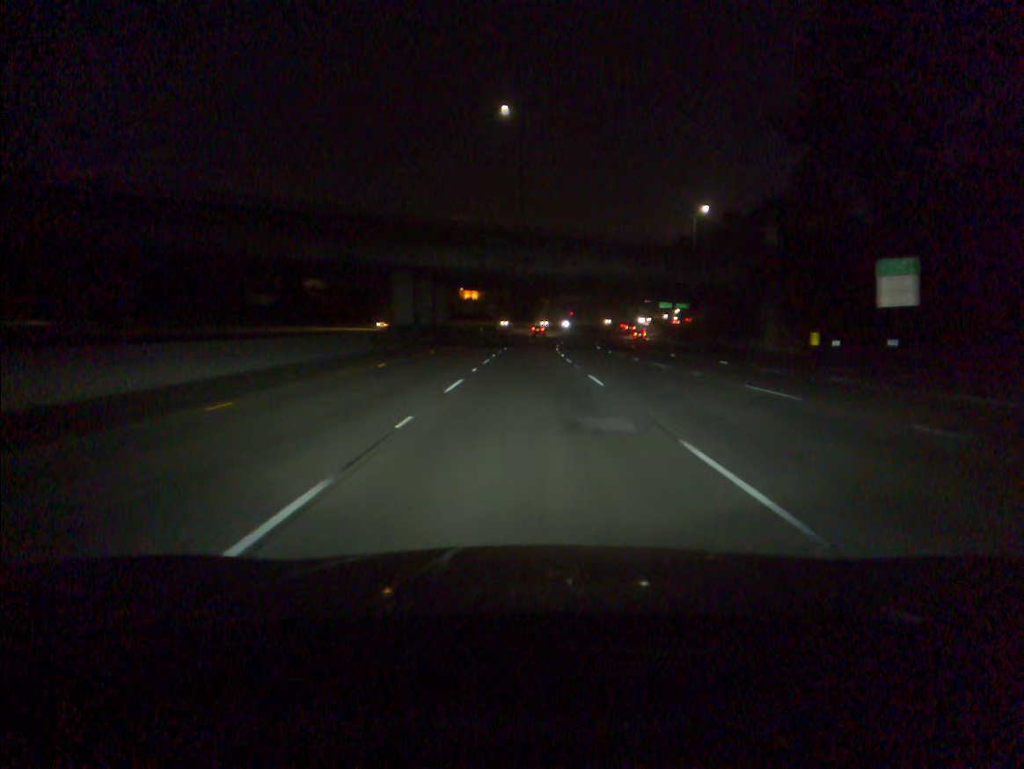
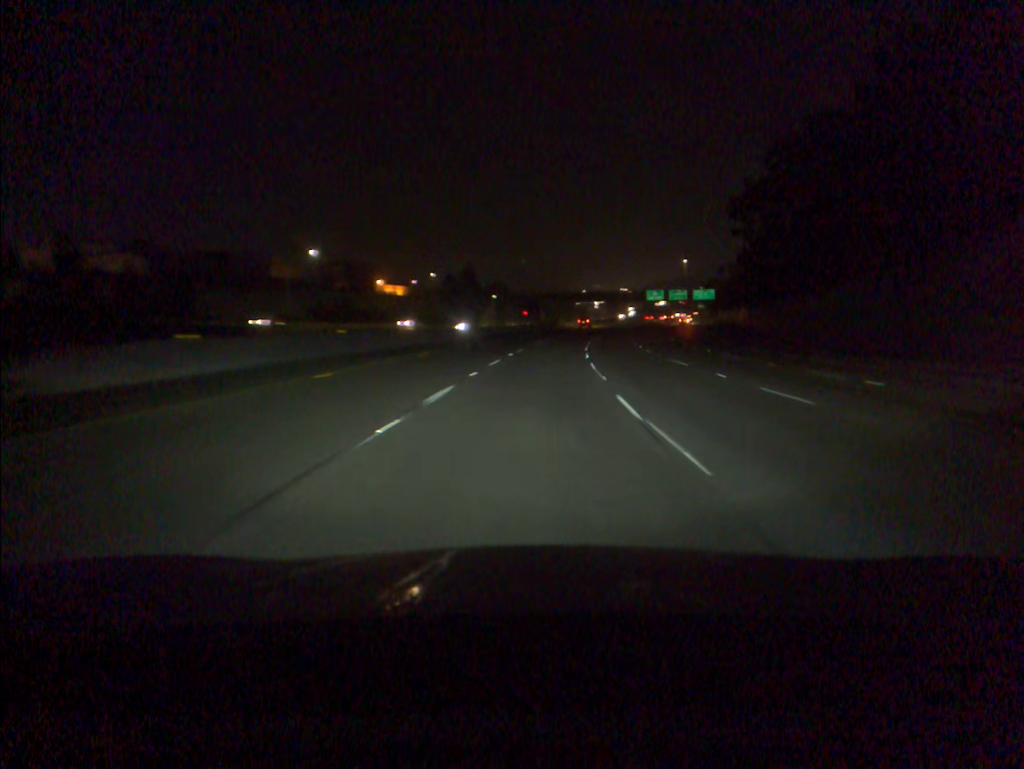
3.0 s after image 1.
(+1.2, +80.6) m; +4°
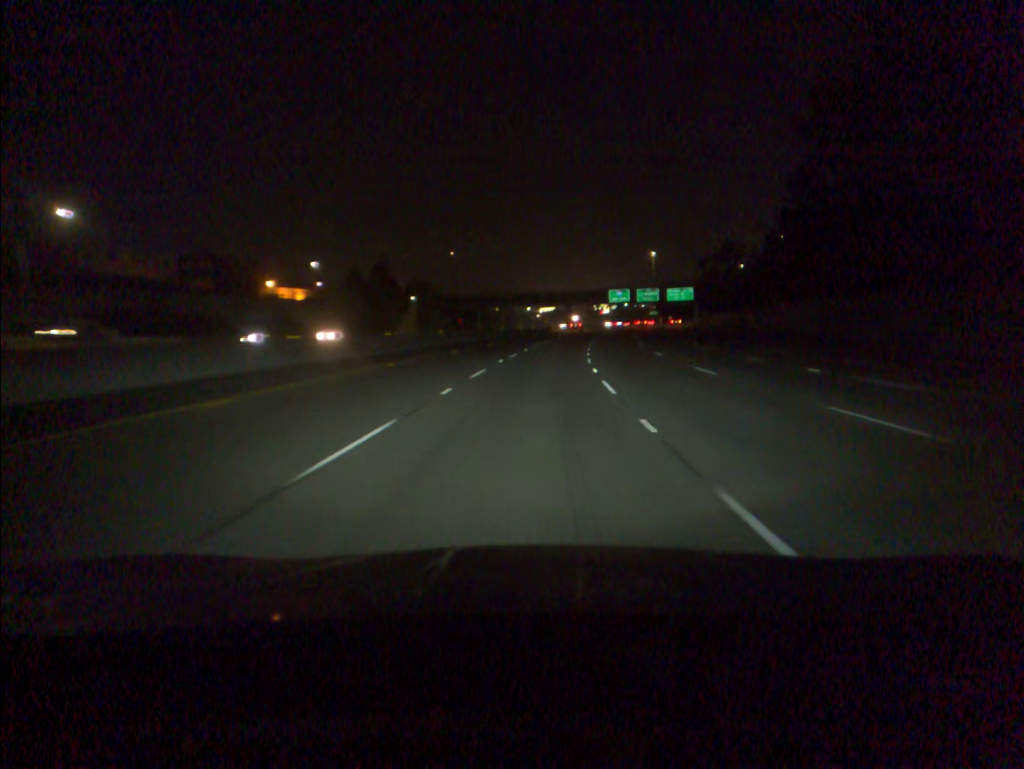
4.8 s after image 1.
(+2.0, +49.6) m; +4°
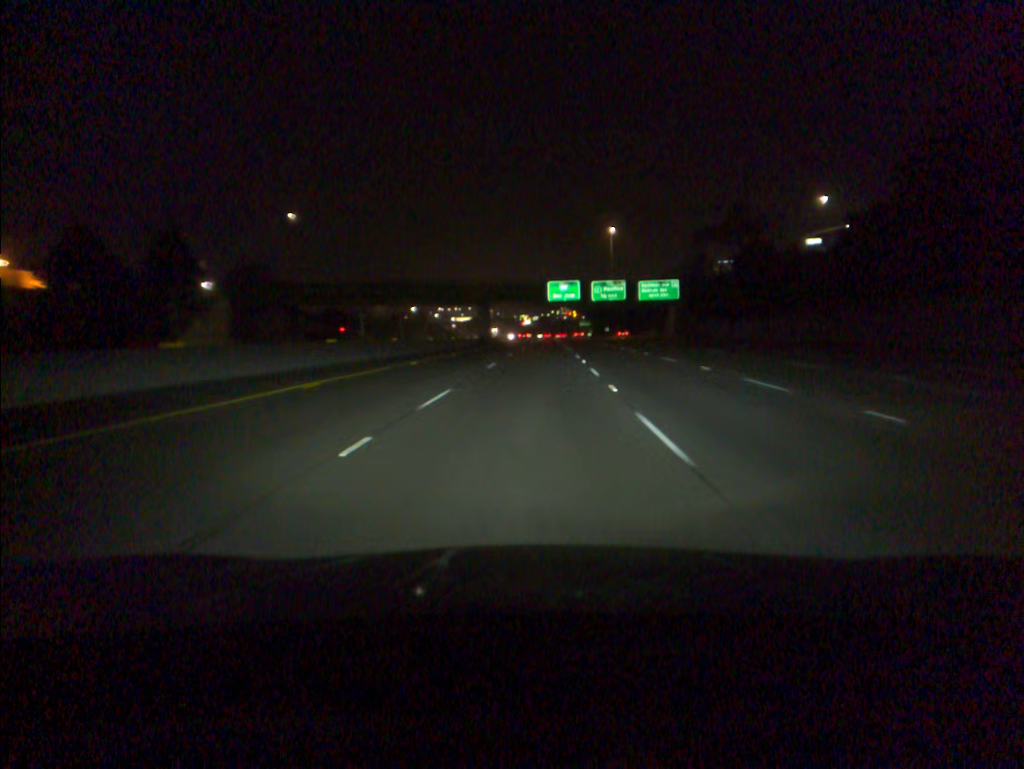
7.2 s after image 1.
(+3.9, +66.7) m; +6°
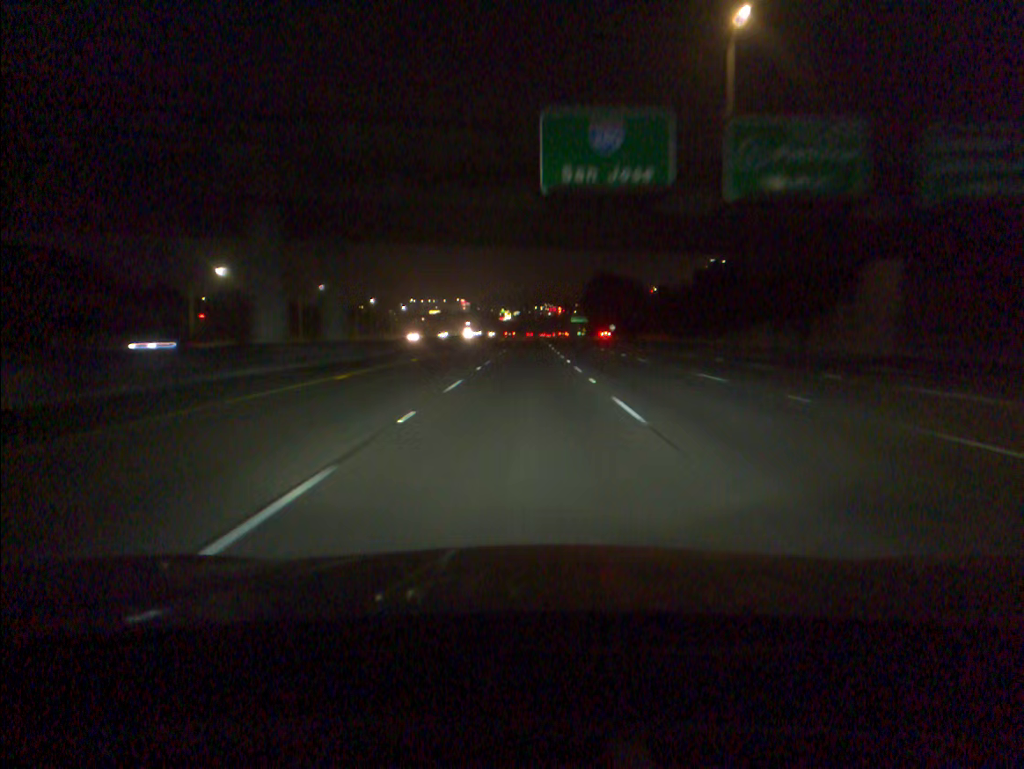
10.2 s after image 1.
(+1.8, +83.8) m; +1°
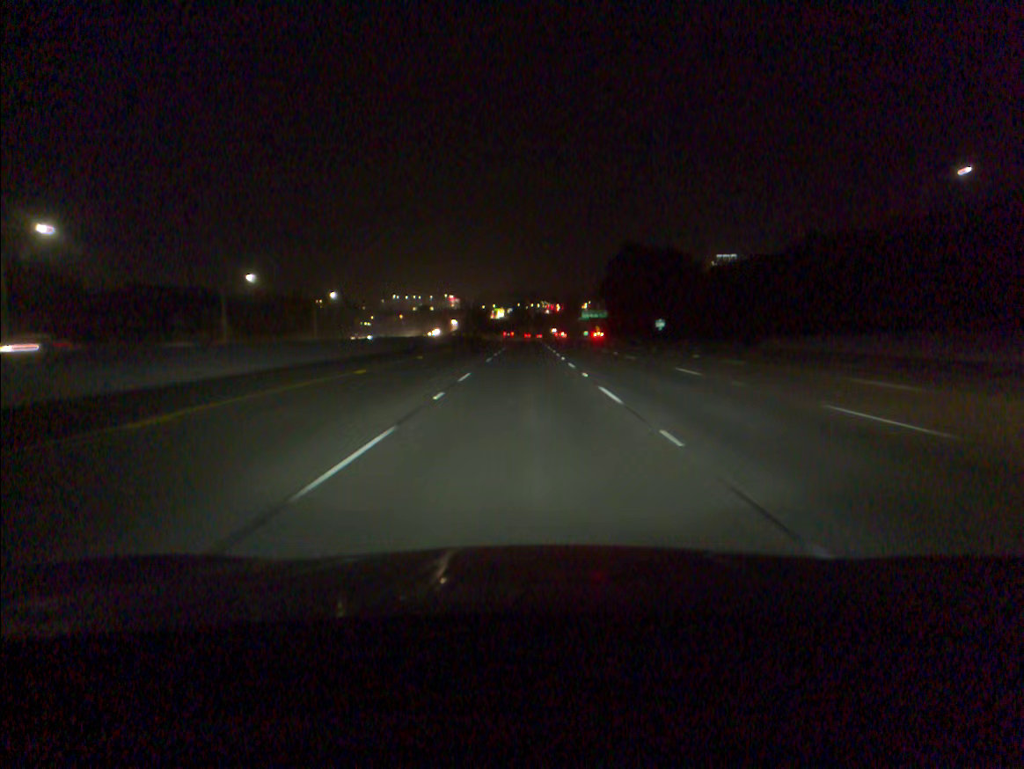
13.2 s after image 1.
(+0.2, +84.7) m; 0°
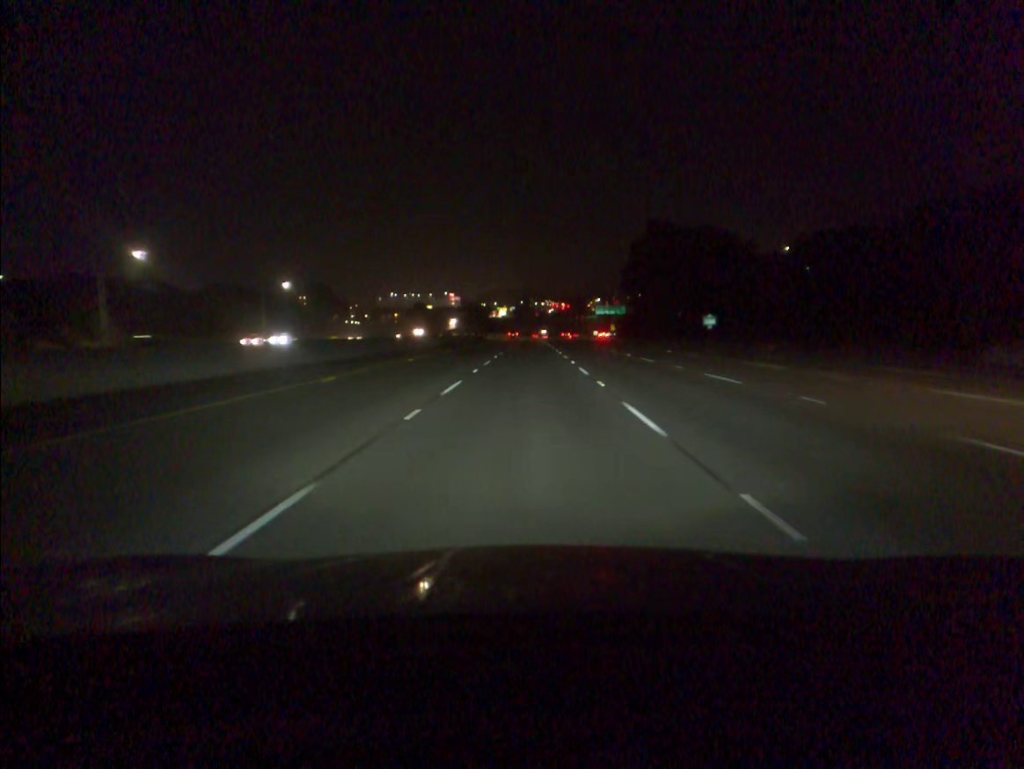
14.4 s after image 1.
(-0.1, +33.7) m; 0°
